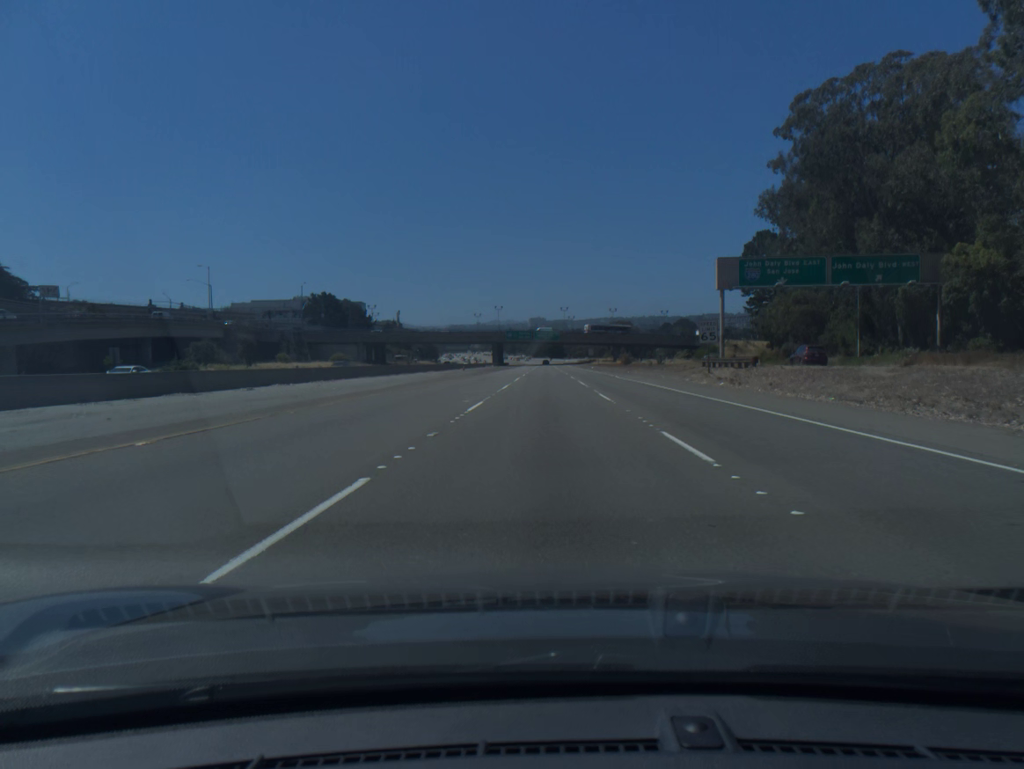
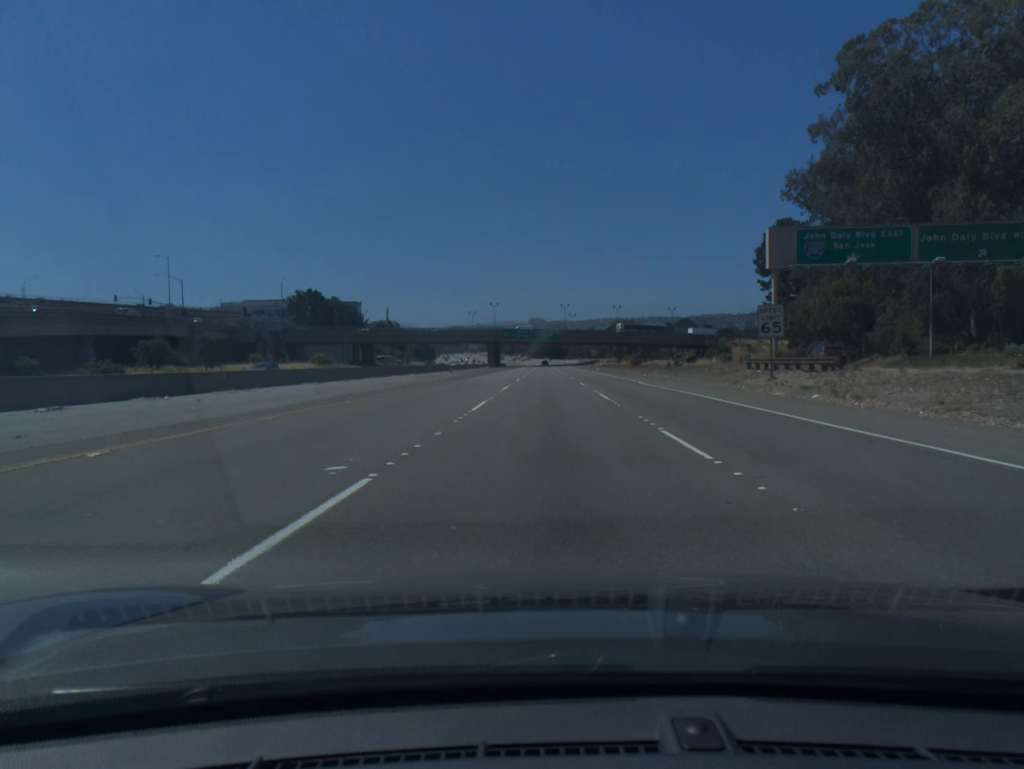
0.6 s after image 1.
(0.0, +14.4) m; 0°
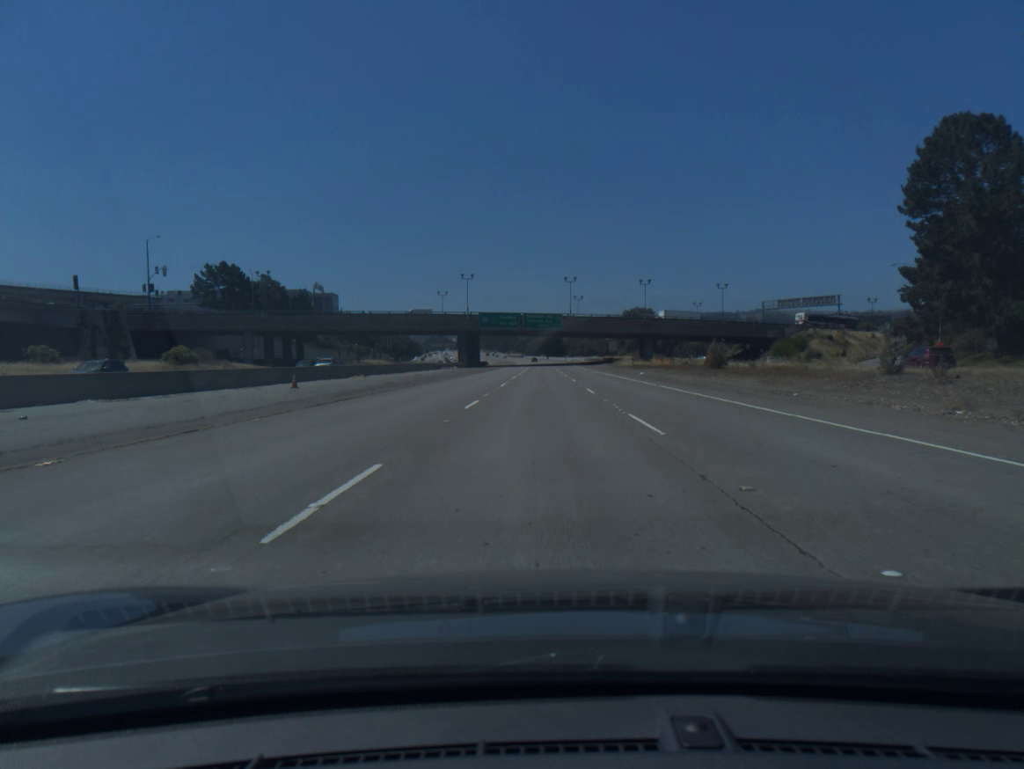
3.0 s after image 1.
(+0.2, +58.1) m; 0°
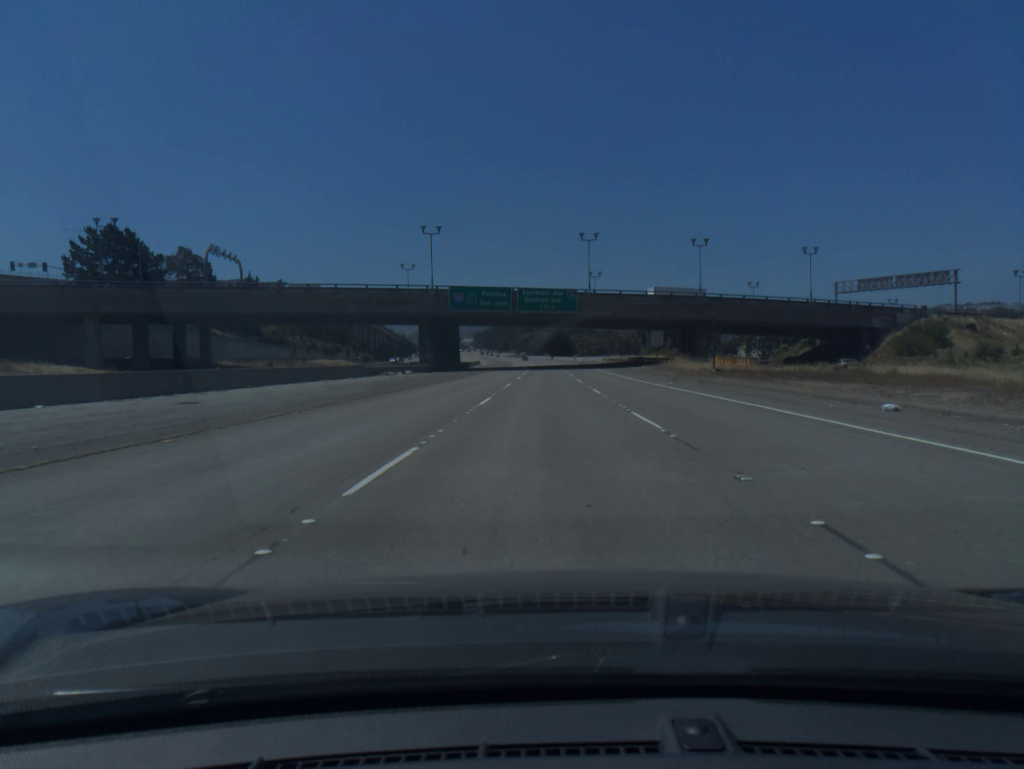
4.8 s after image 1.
(-0.1, +44.3) m; 0°
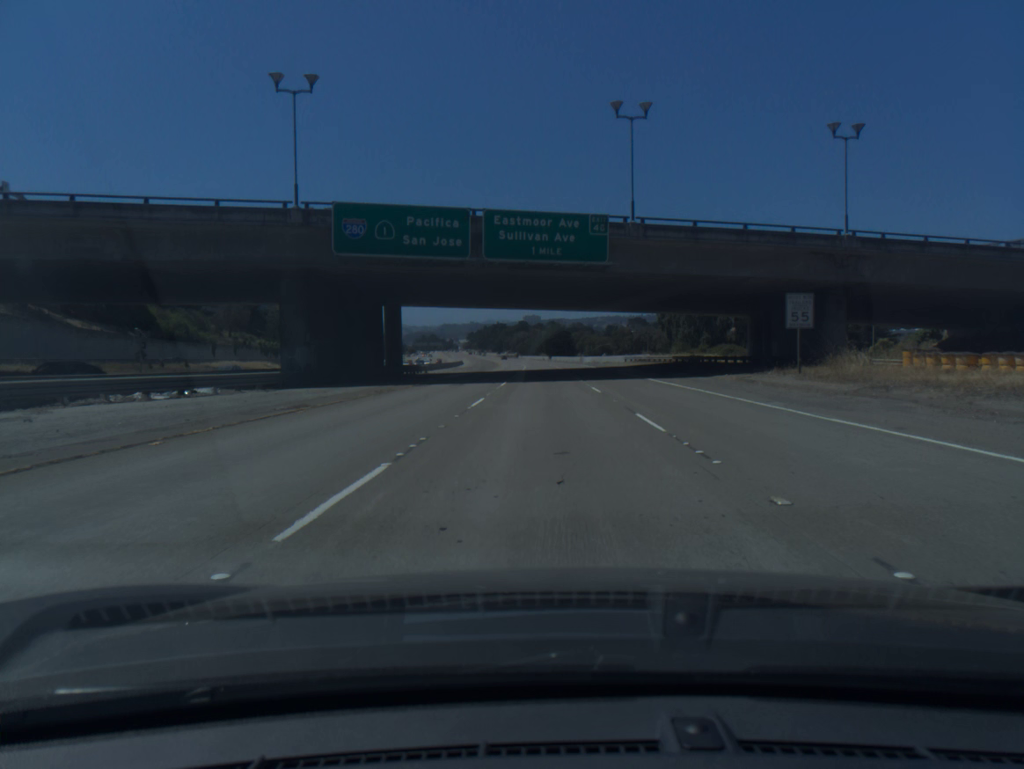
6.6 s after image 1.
(+0.1, +45.0) m; 0°
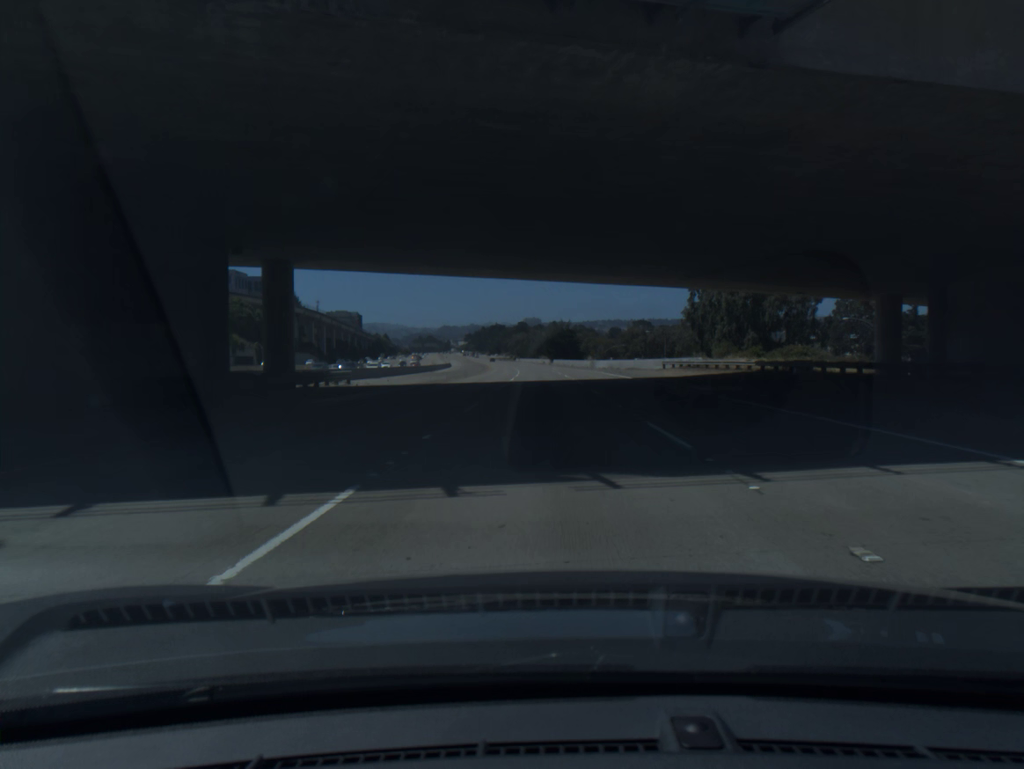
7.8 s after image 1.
(0.0, +30.6) m; 0°
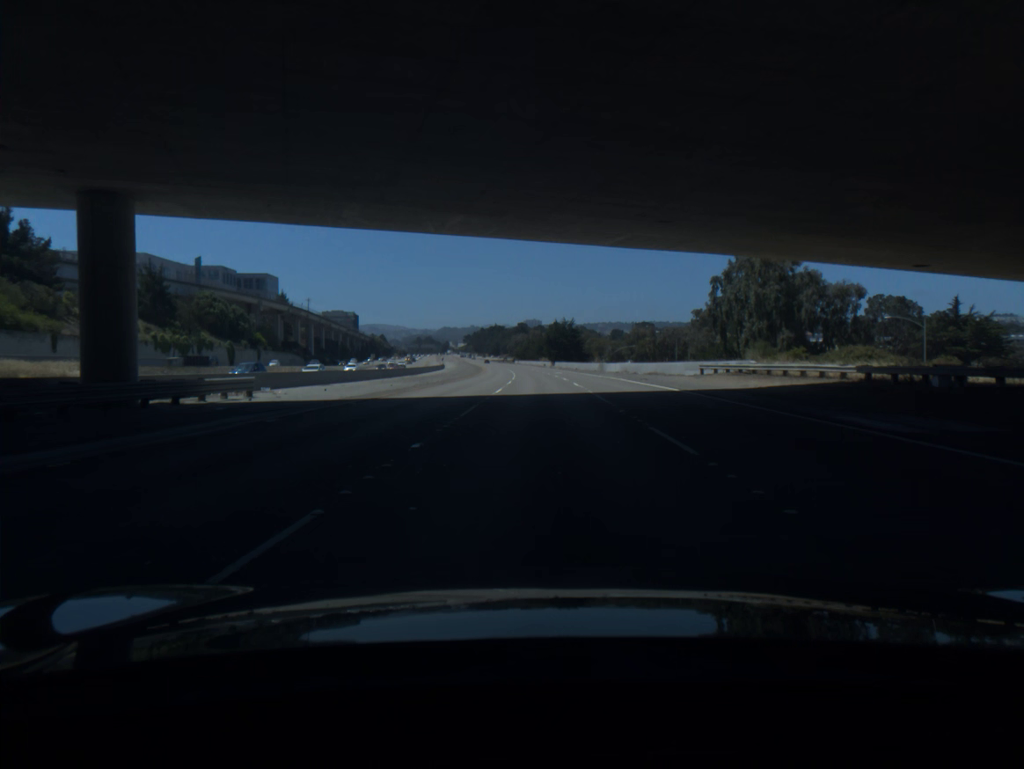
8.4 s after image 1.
(0.0, +15.5) m; 0°
